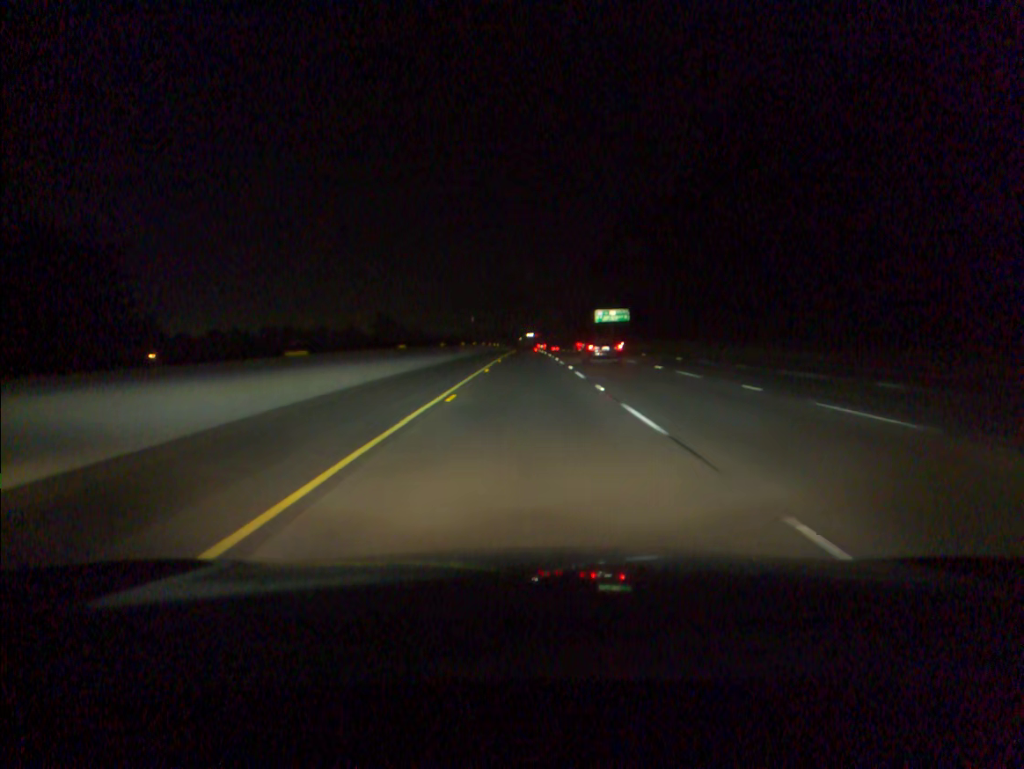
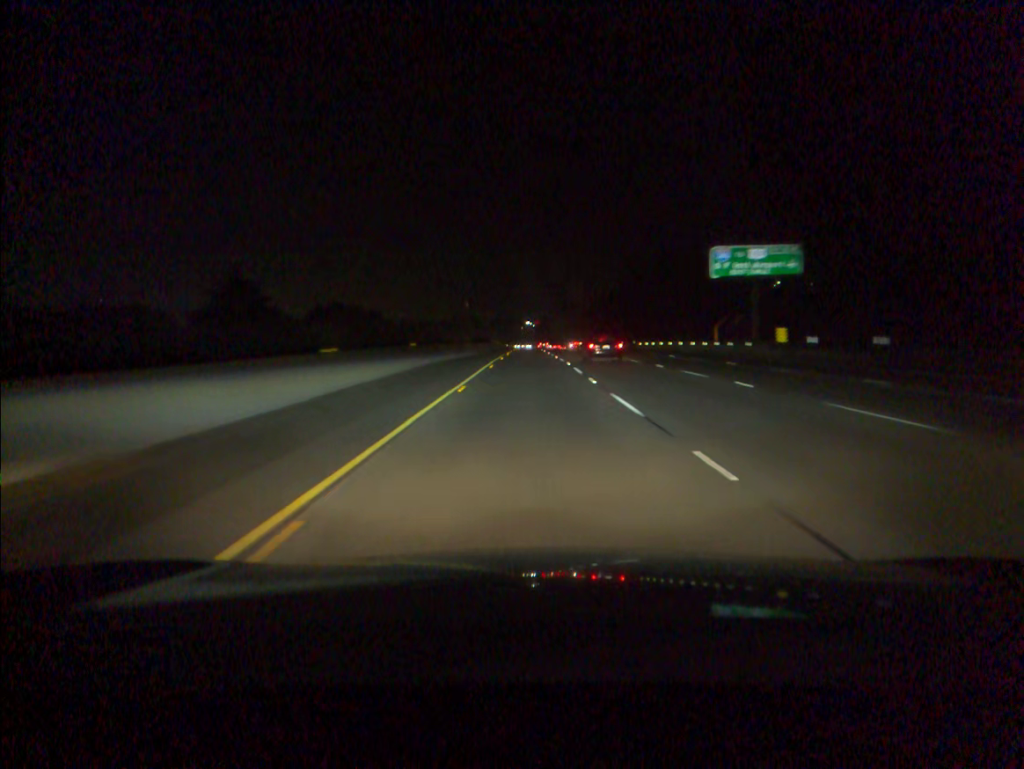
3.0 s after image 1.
(+0.1, +99.8) m; 0°
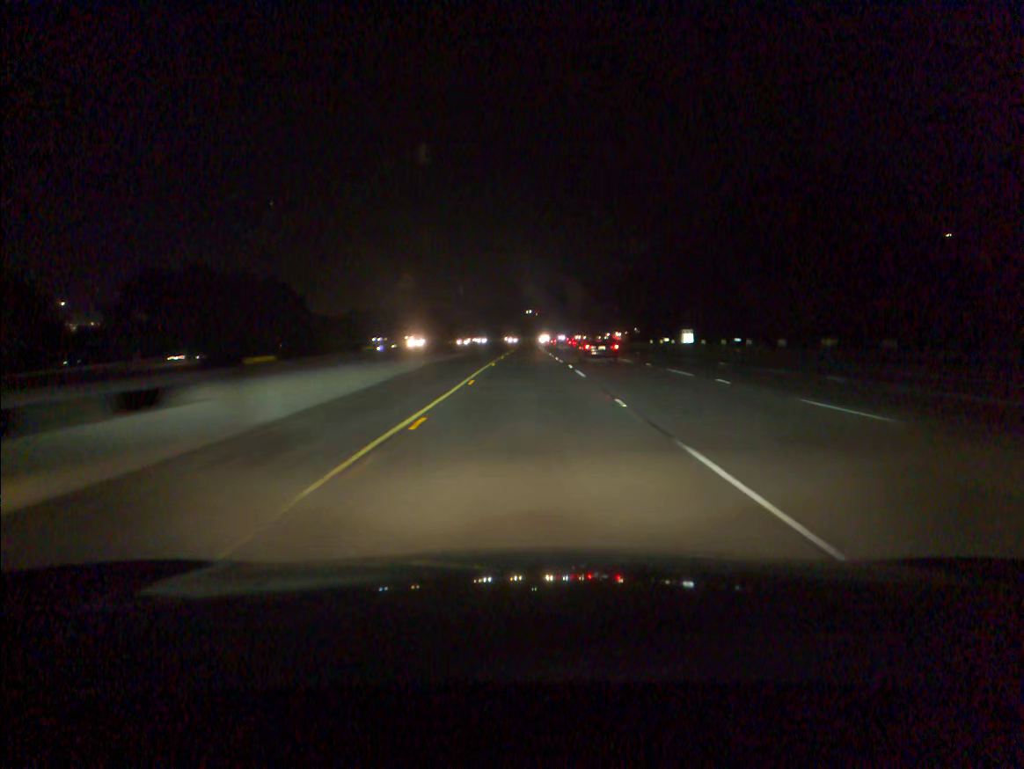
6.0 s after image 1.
(0.0, +99.7) m; 0°
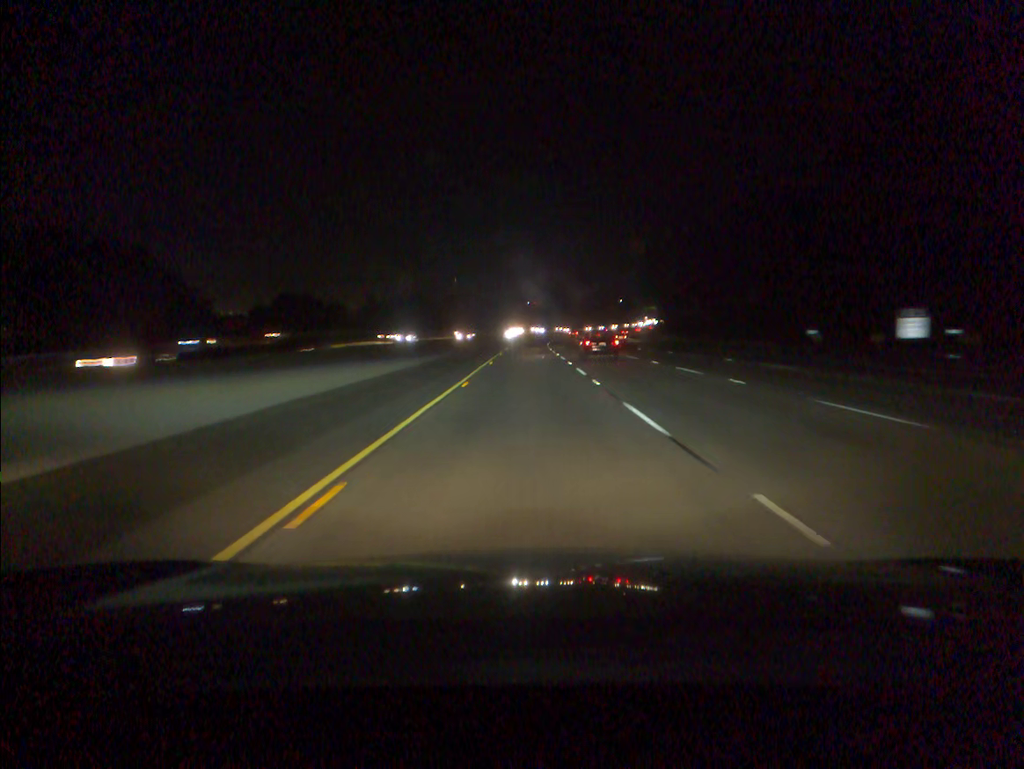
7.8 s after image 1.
(0.0, +59.7) m; 0°
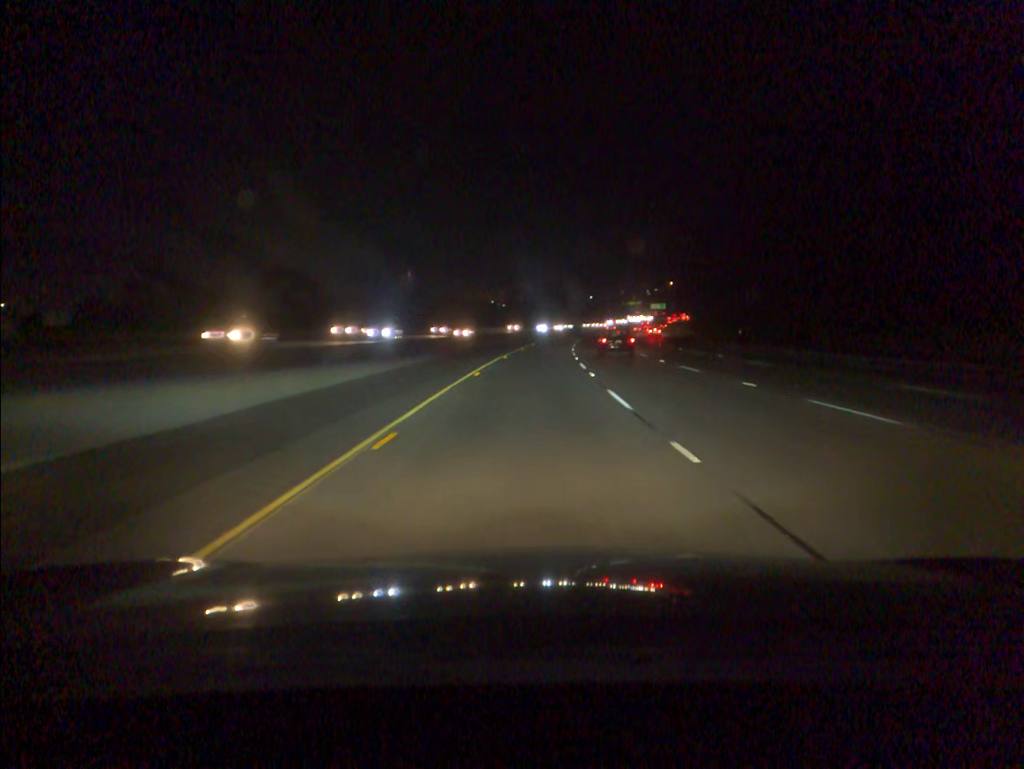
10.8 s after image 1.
(+0.9, +99.1) m; +2°
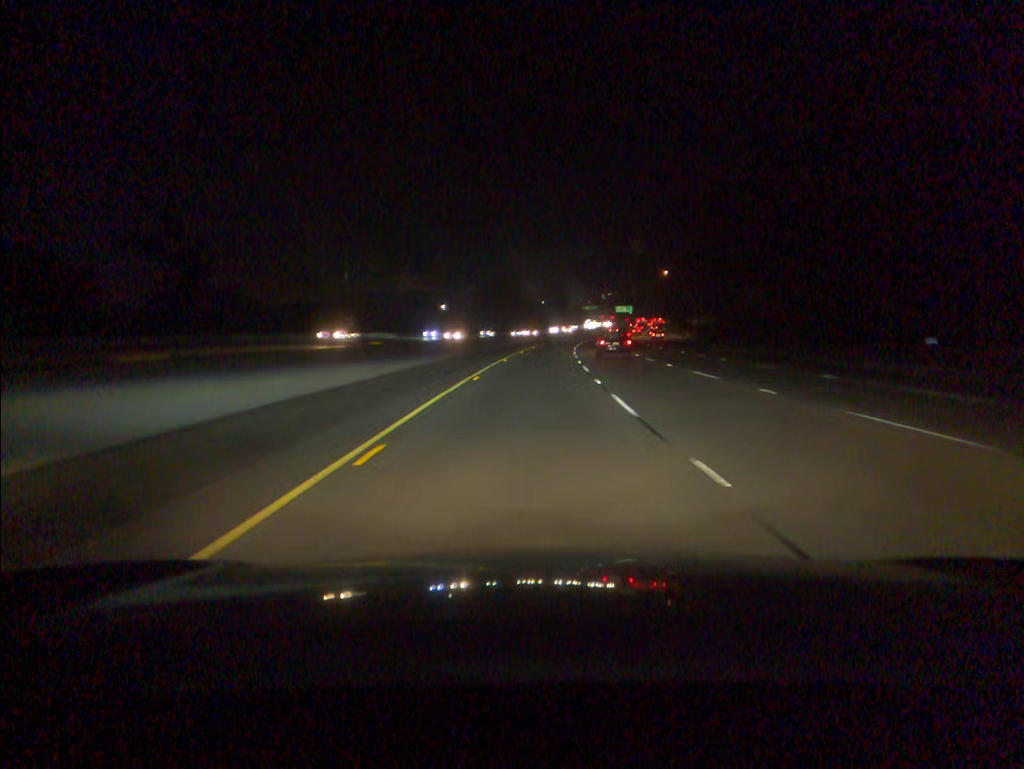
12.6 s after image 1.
(+1.8, +59.1) m; +4°
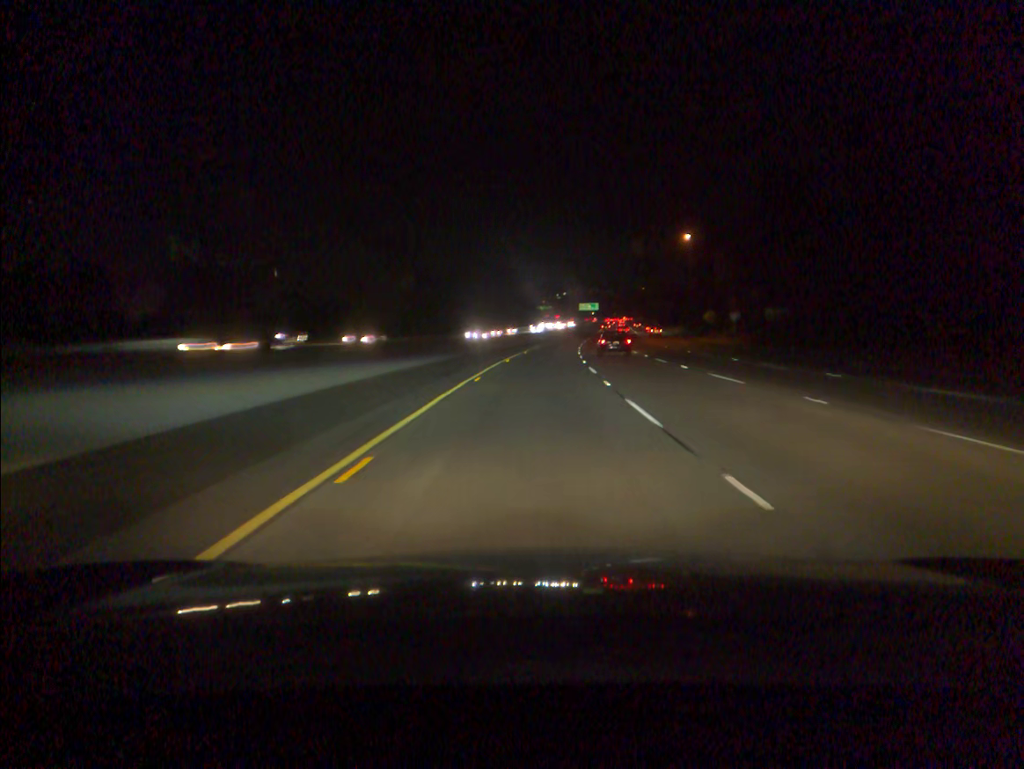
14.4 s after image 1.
(+1.8, +59.4) m; +4°
